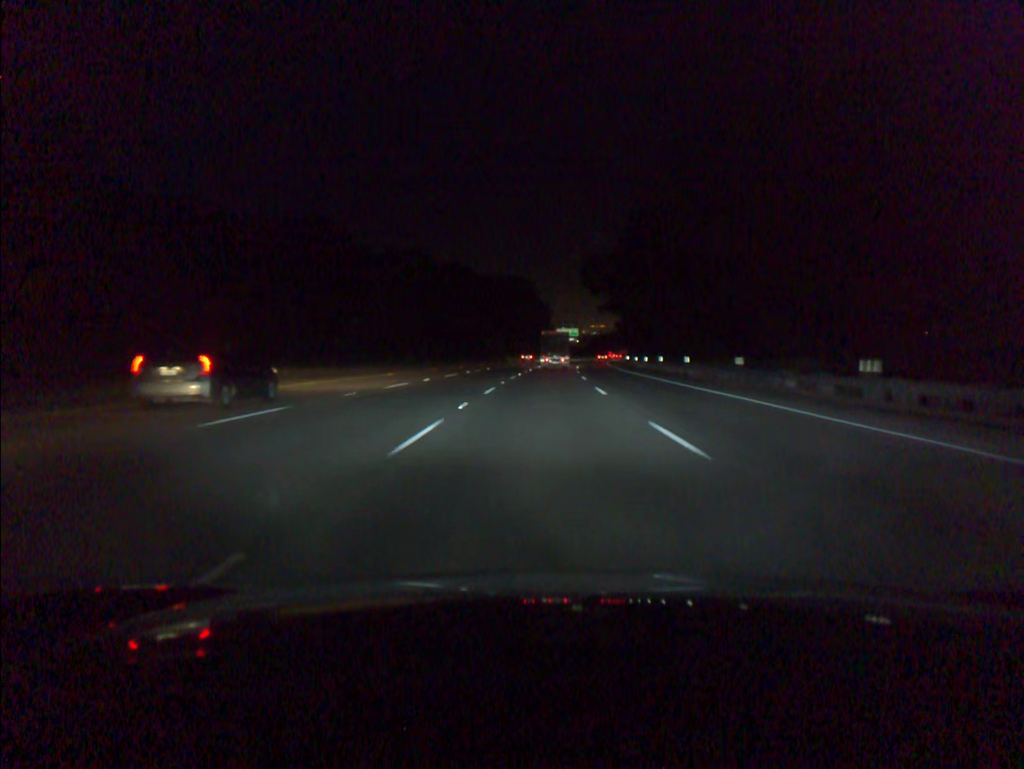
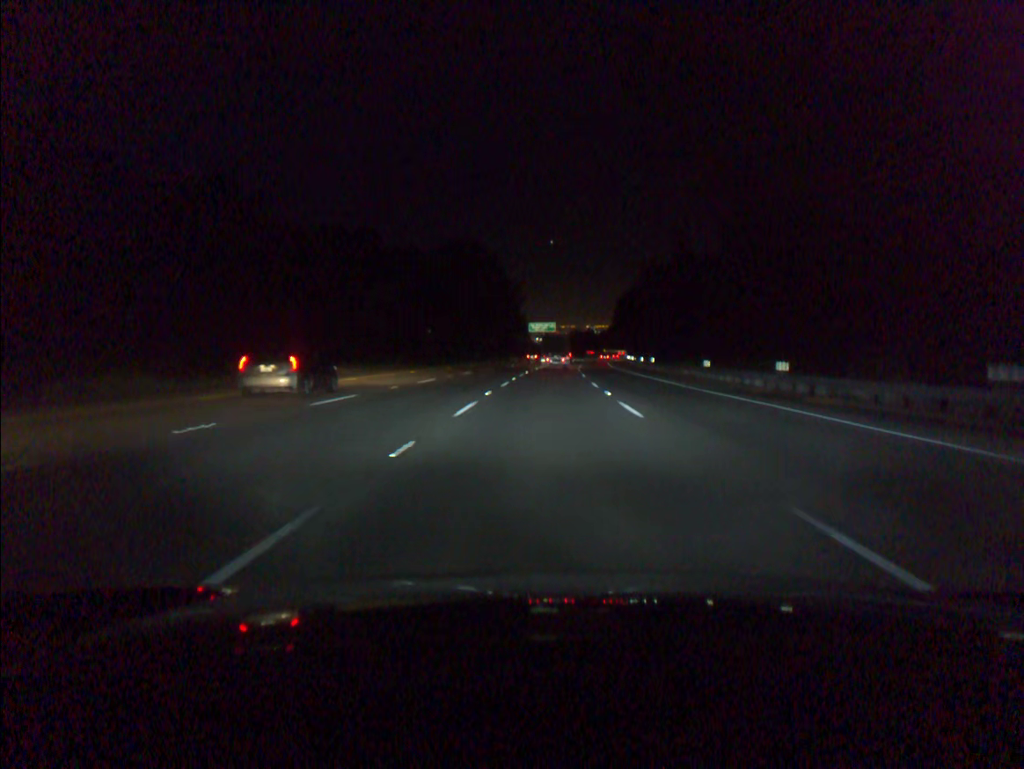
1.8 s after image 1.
(+0.9, +52.3) m; +2°
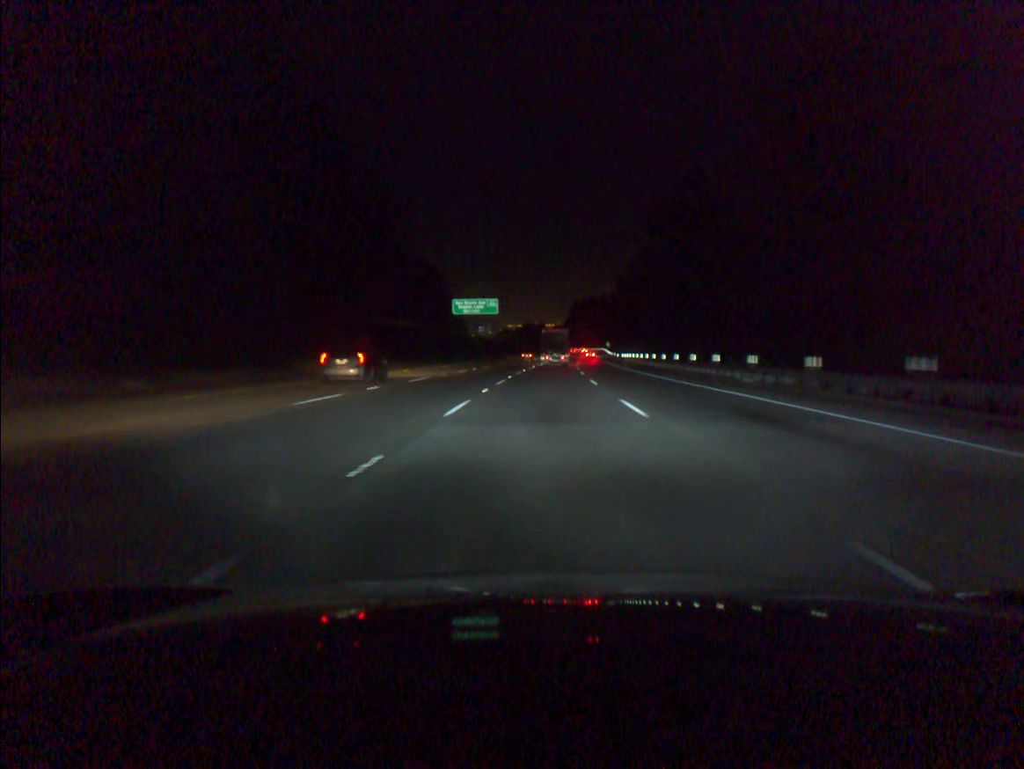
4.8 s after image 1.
(+3.0, +88.3) m; +4°
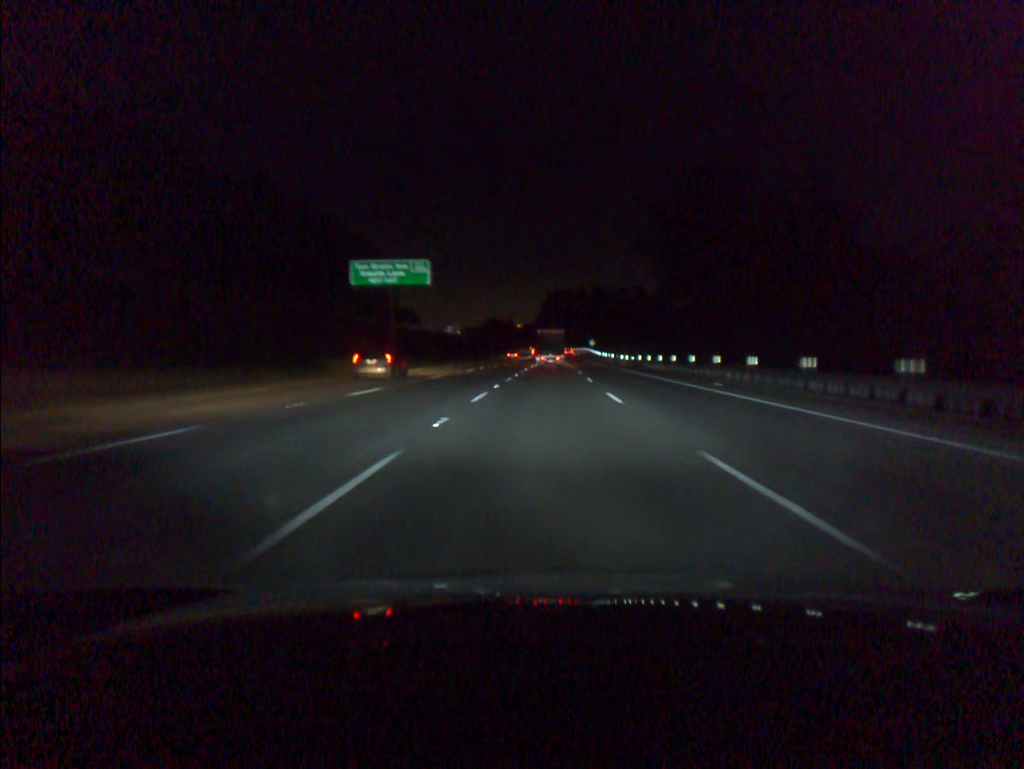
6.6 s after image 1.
(+1.0, +53.5) m; +2°
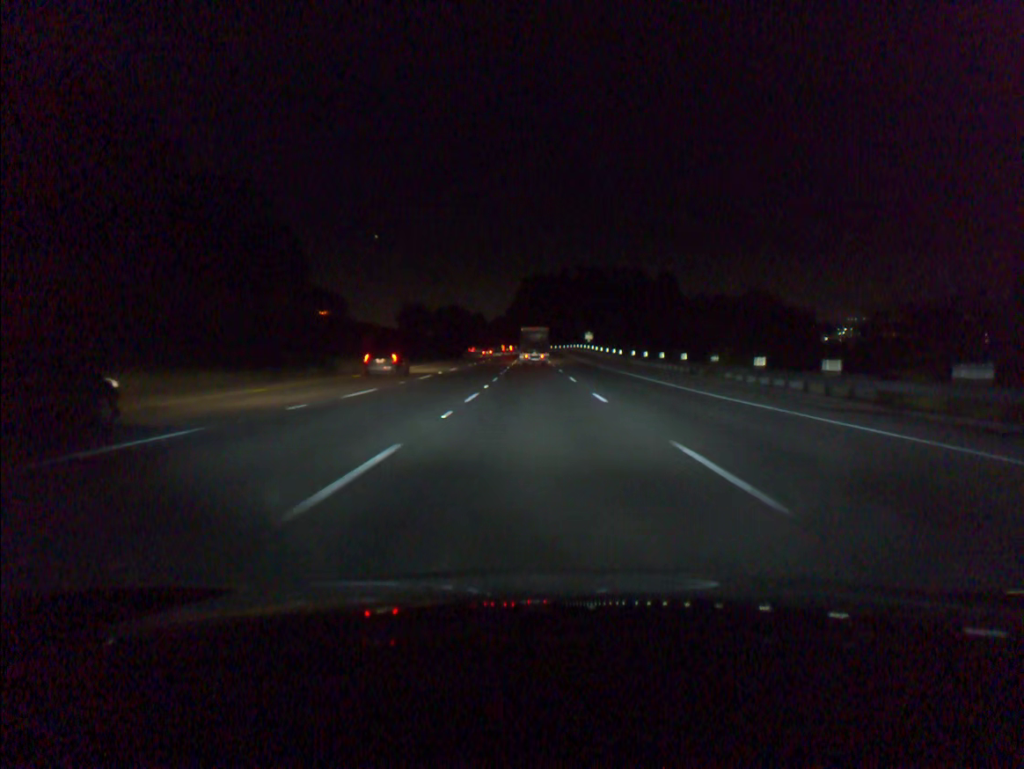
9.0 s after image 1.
(+1.5, +71.8) m; +2°
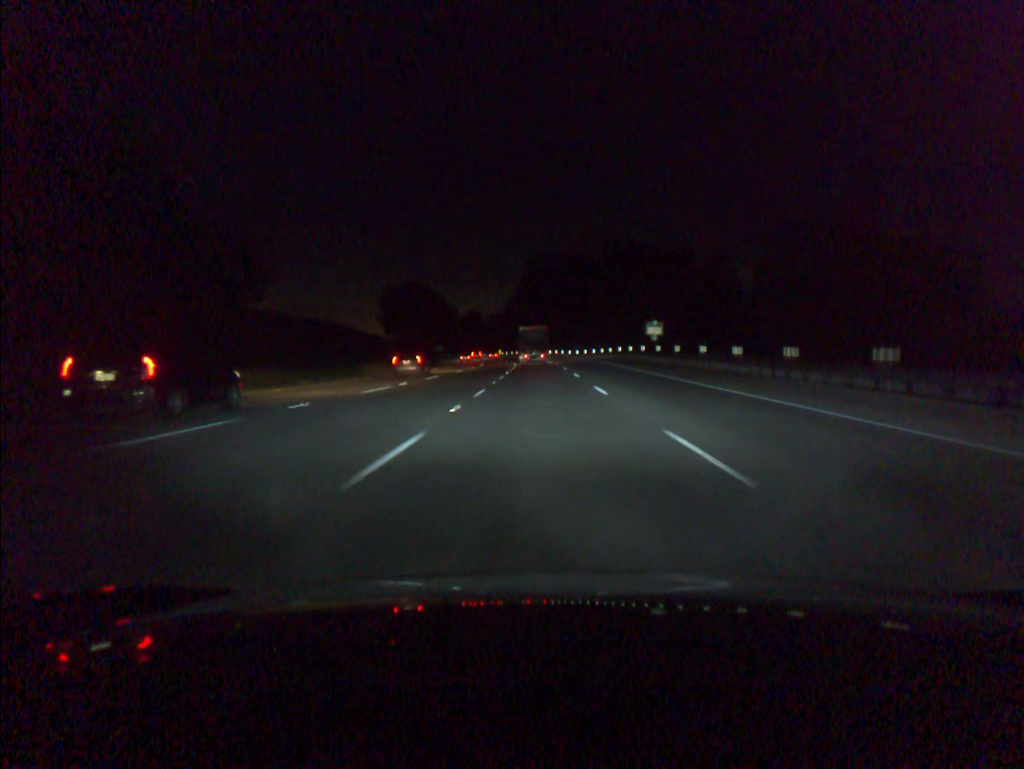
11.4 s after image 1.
(-0.4, +71.9) m; -1°
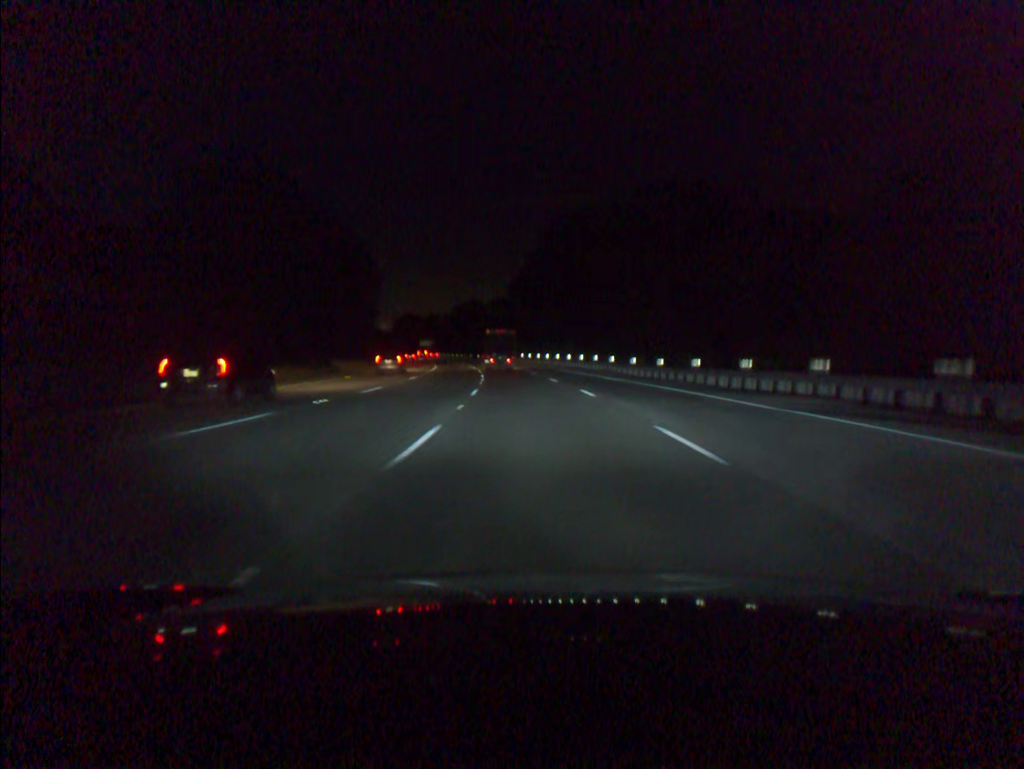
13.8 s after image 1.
(-0.2, +71.4) m; -1°
